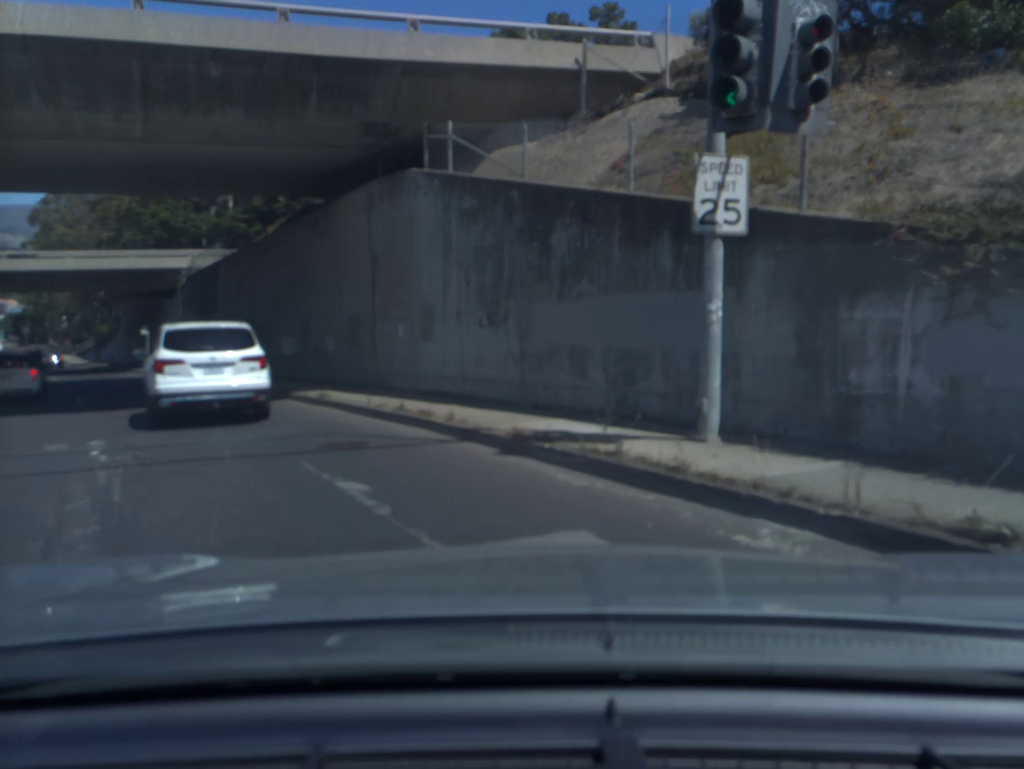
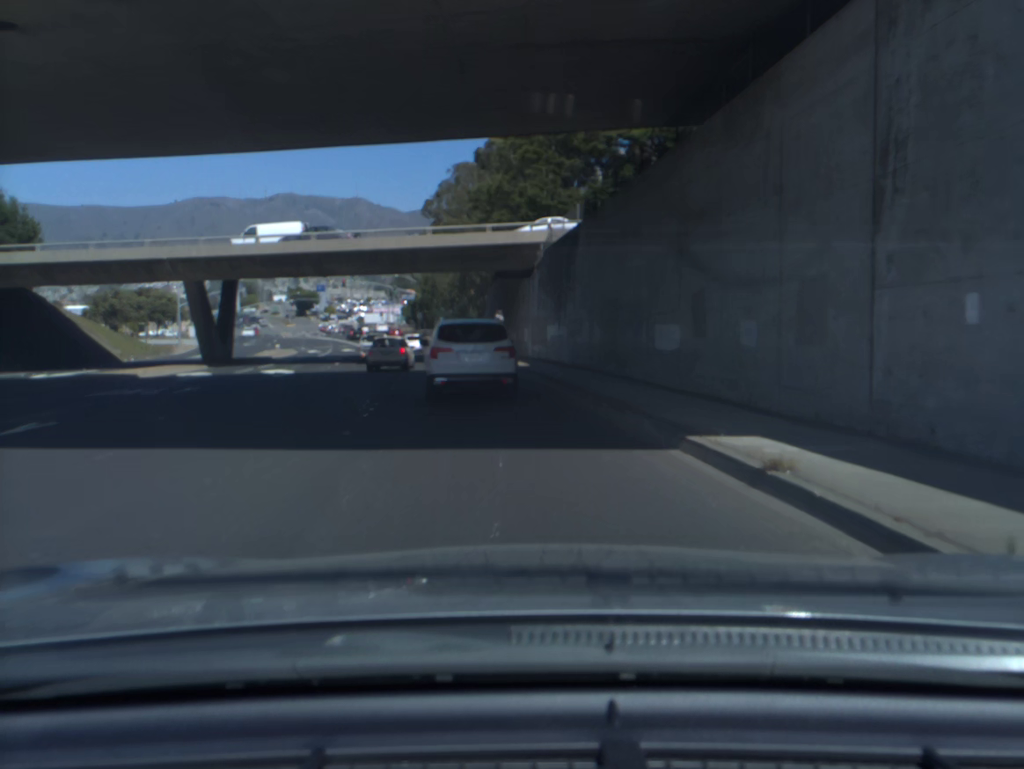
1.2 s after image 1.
(-2.3, +9.7) m; -23°
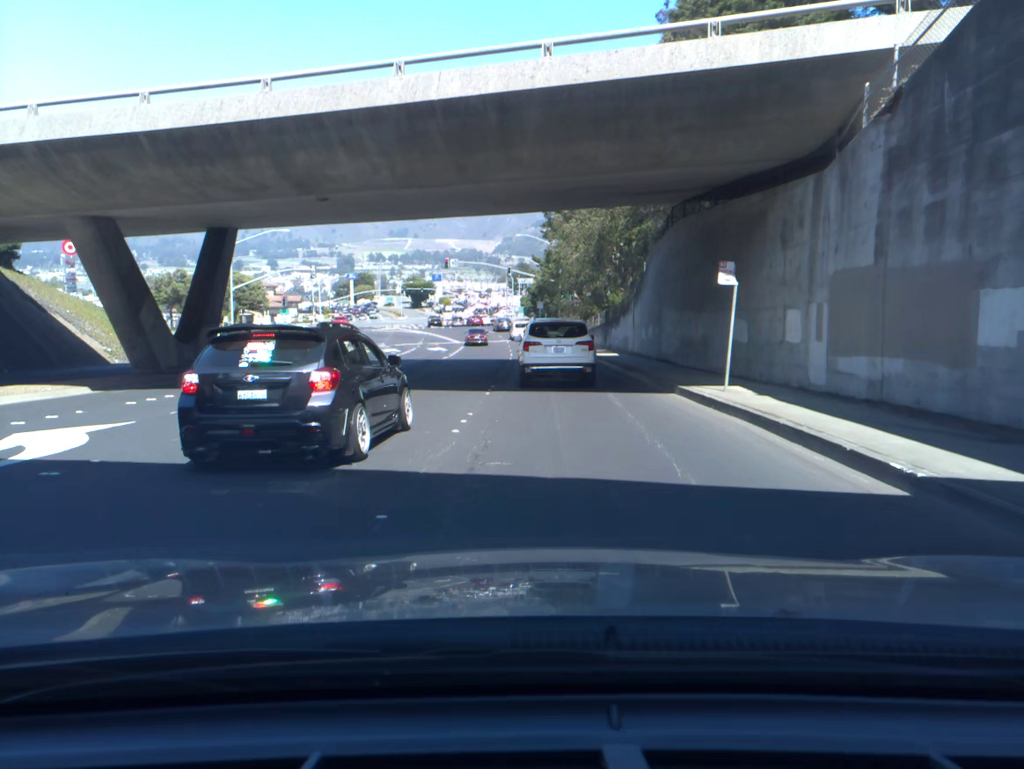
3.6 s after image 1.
(-2.0, +24.7) m; -7°
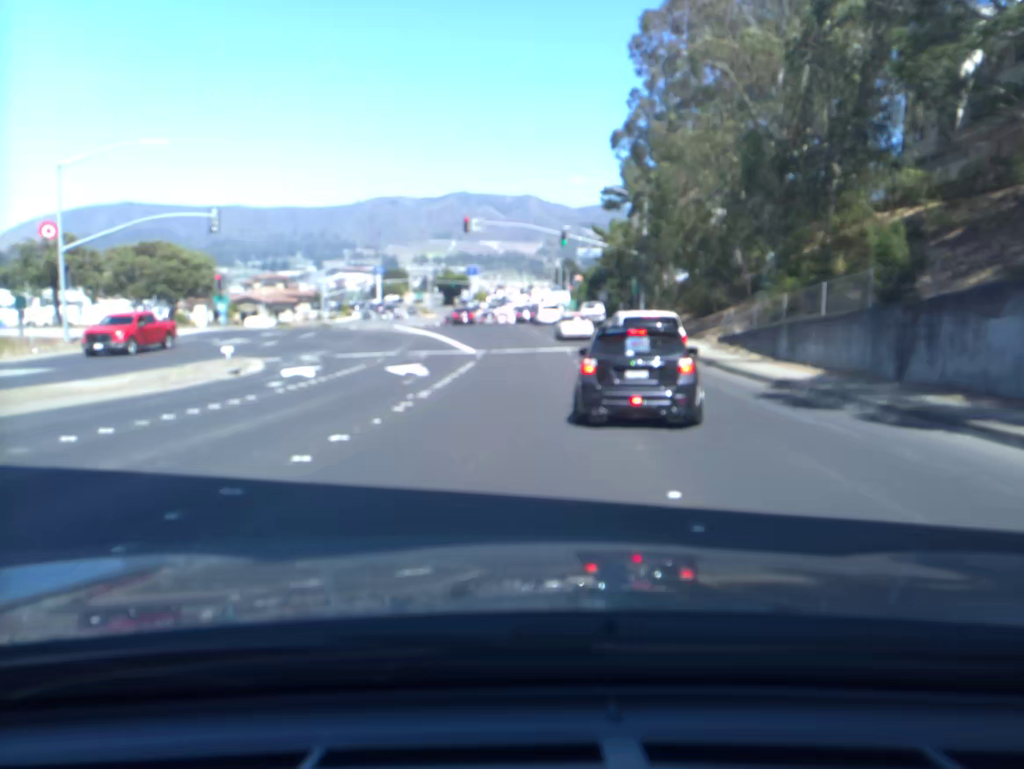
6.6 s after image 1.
(-1.3, +35.6) m; -3°
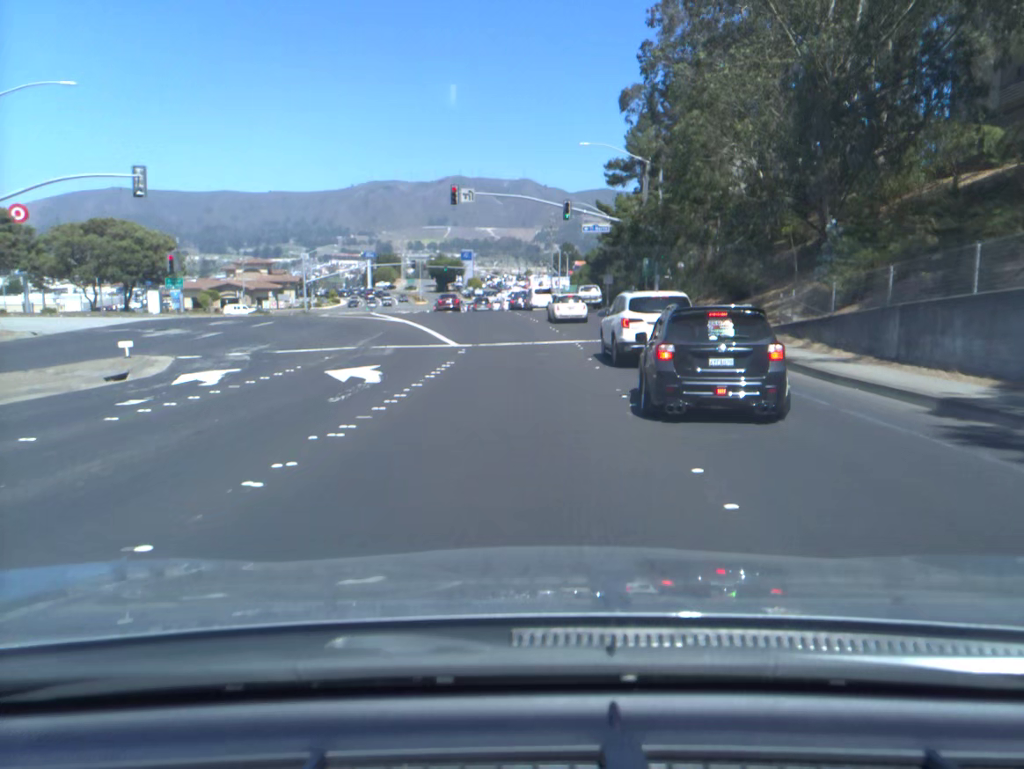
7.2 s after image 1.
(0.0, +7.2) m; +1°
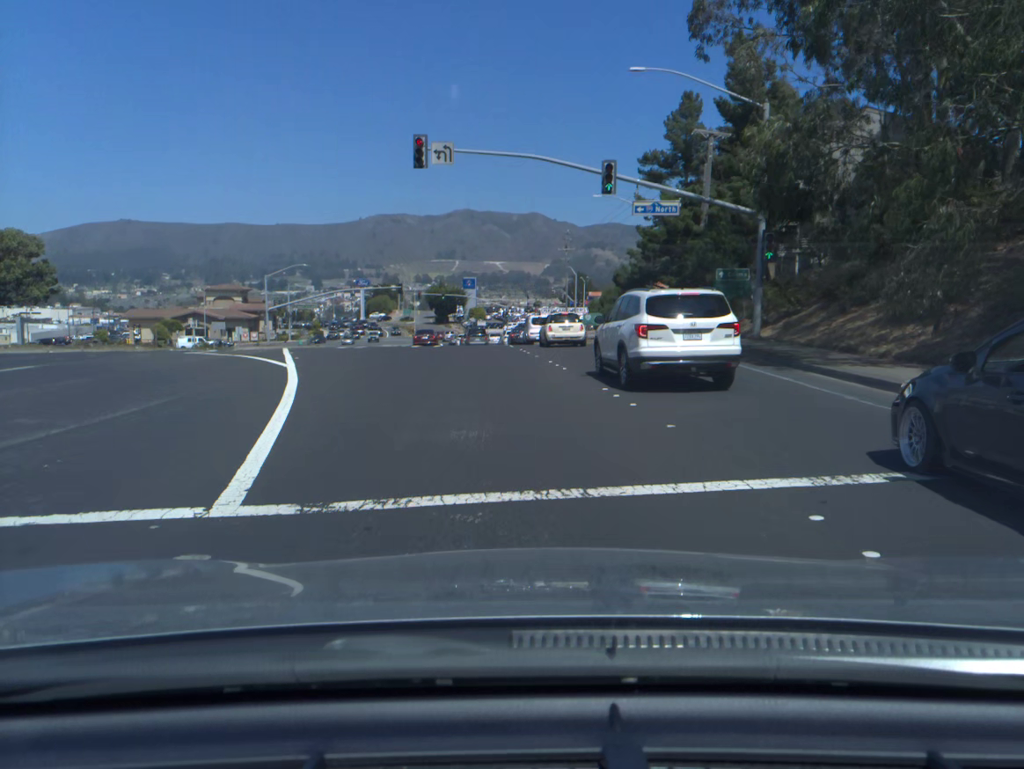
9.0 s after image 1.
(-0.3, +21.3) m; -1°
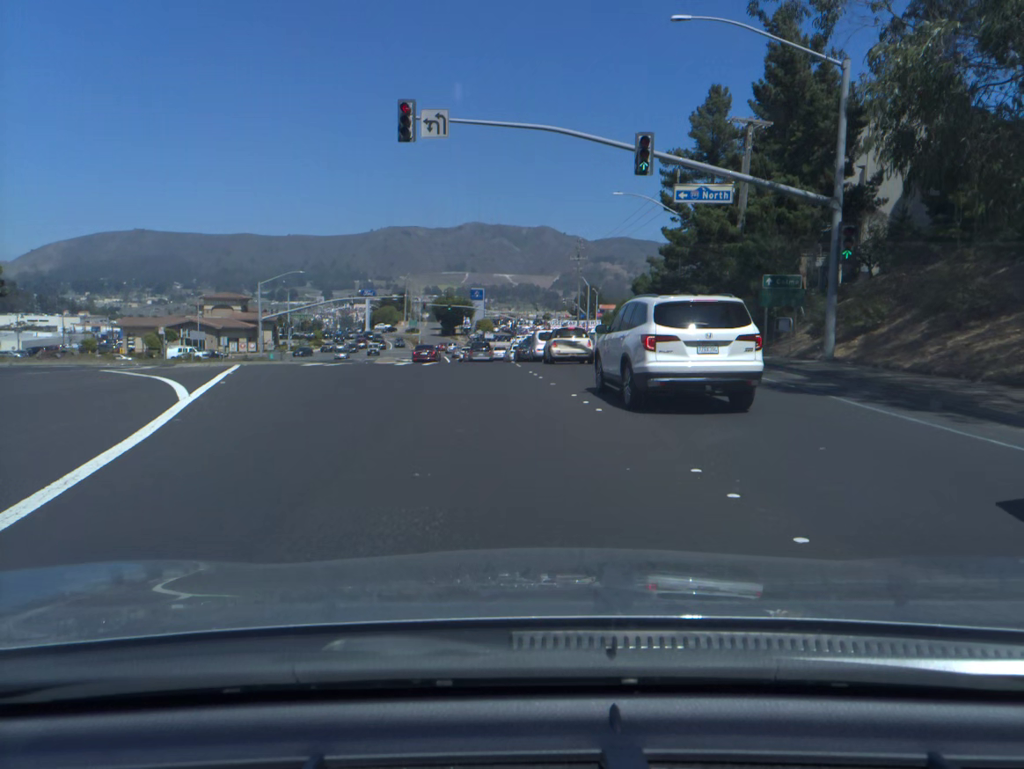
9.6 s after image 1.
(-0.1, +6.9) m; -1°
